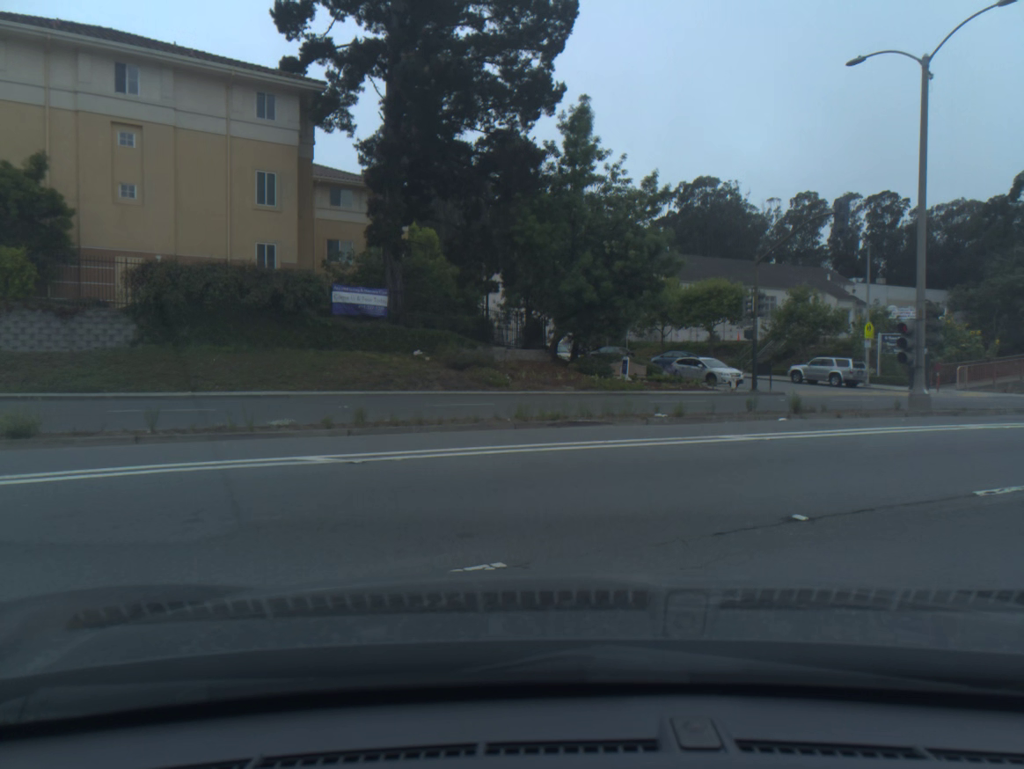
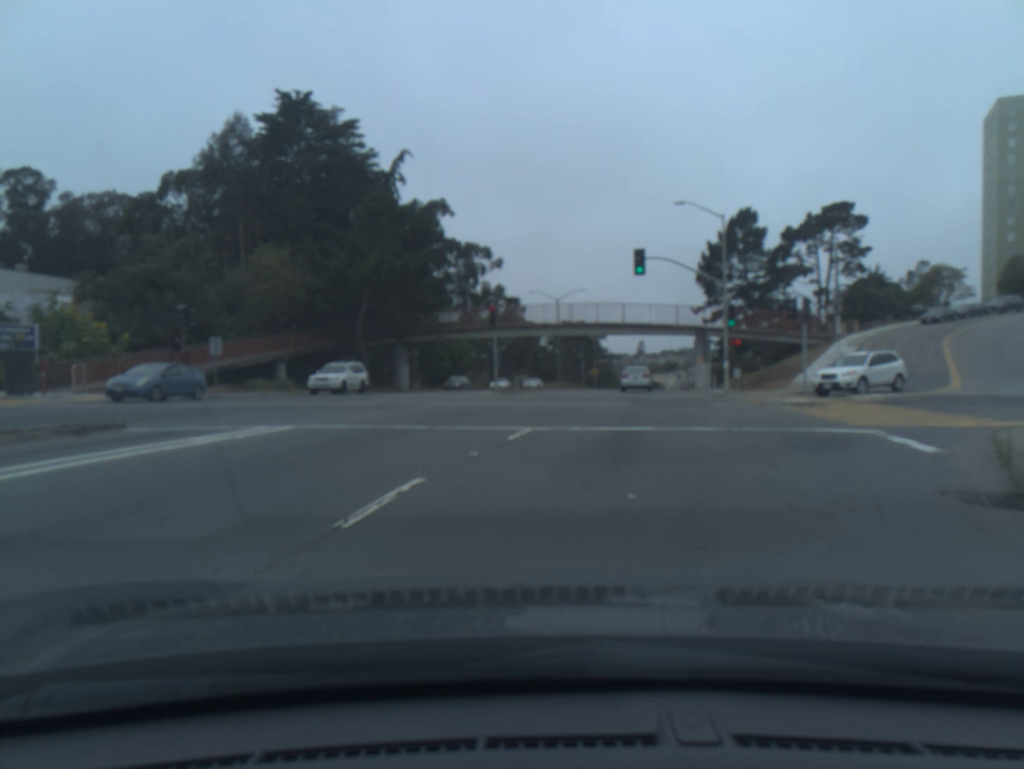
(+5.0, +7.4) m; +49°
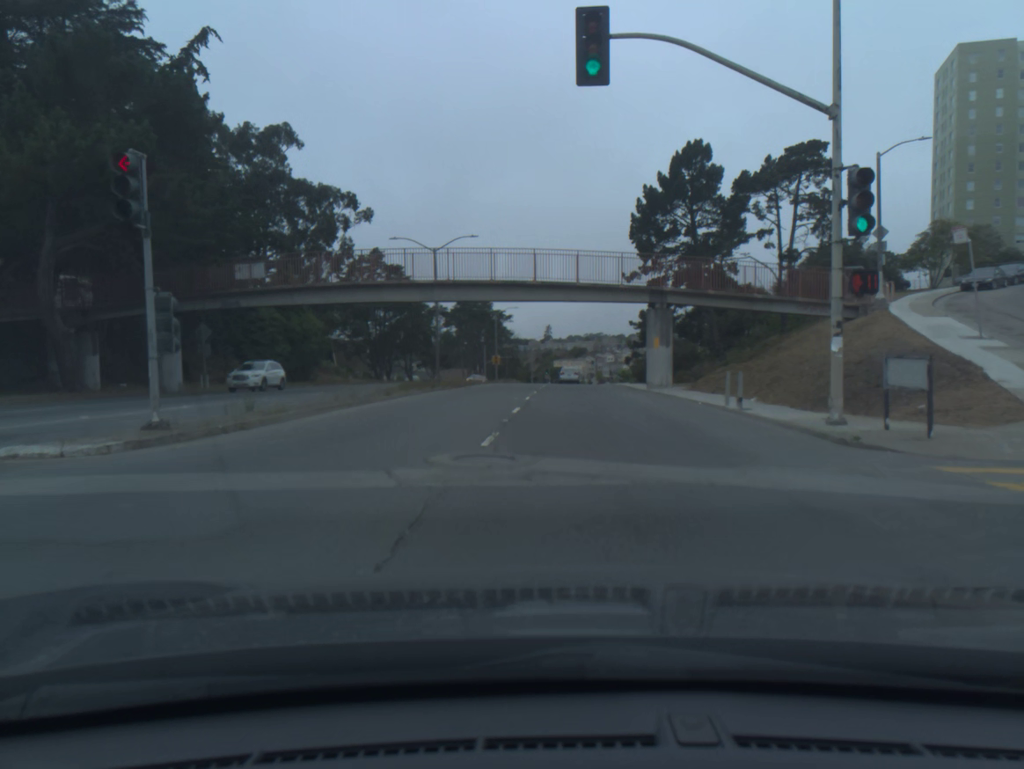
(+1.2, +25.7) m; +5°
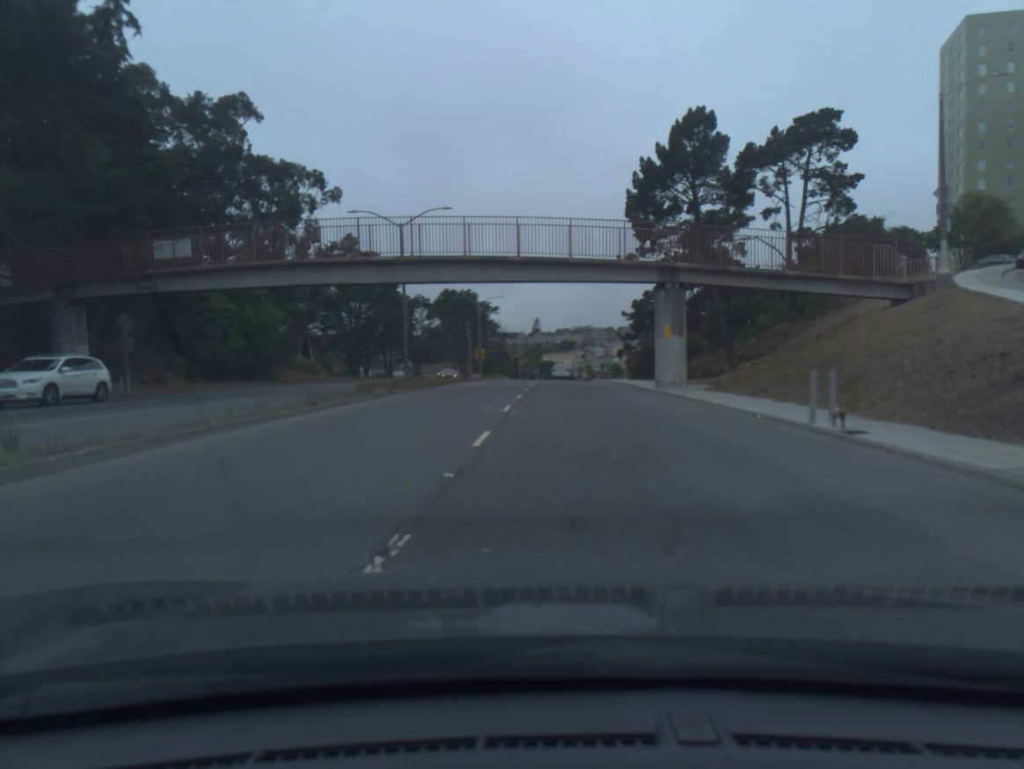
(+0.1, +7.4) m; +1°
